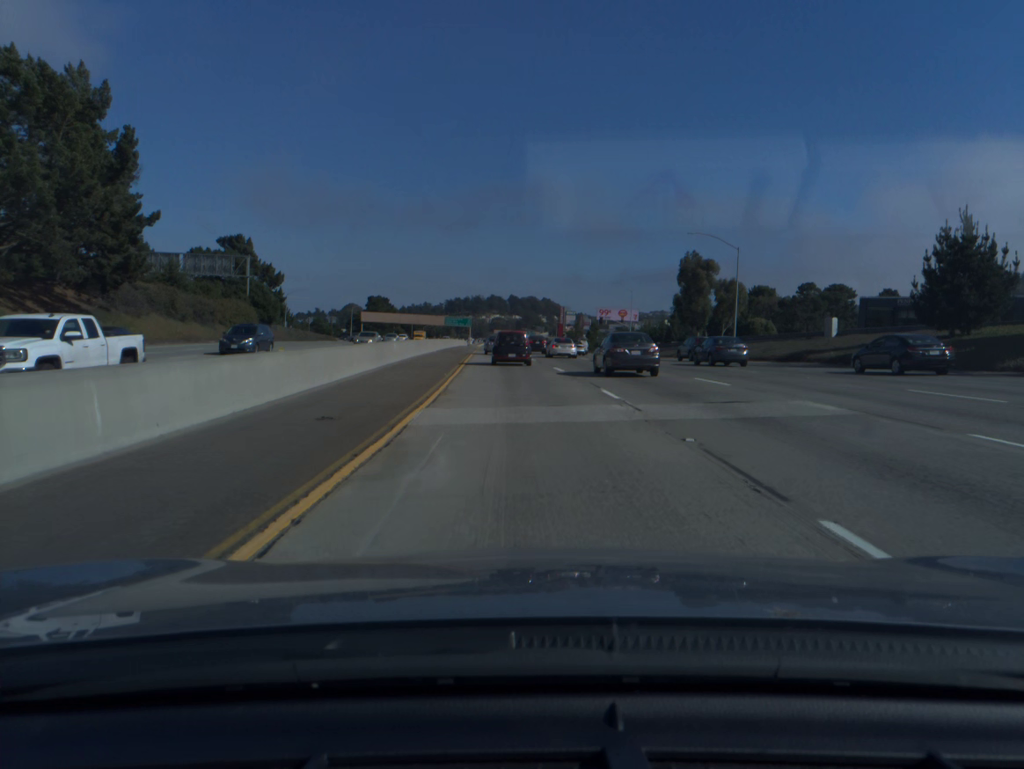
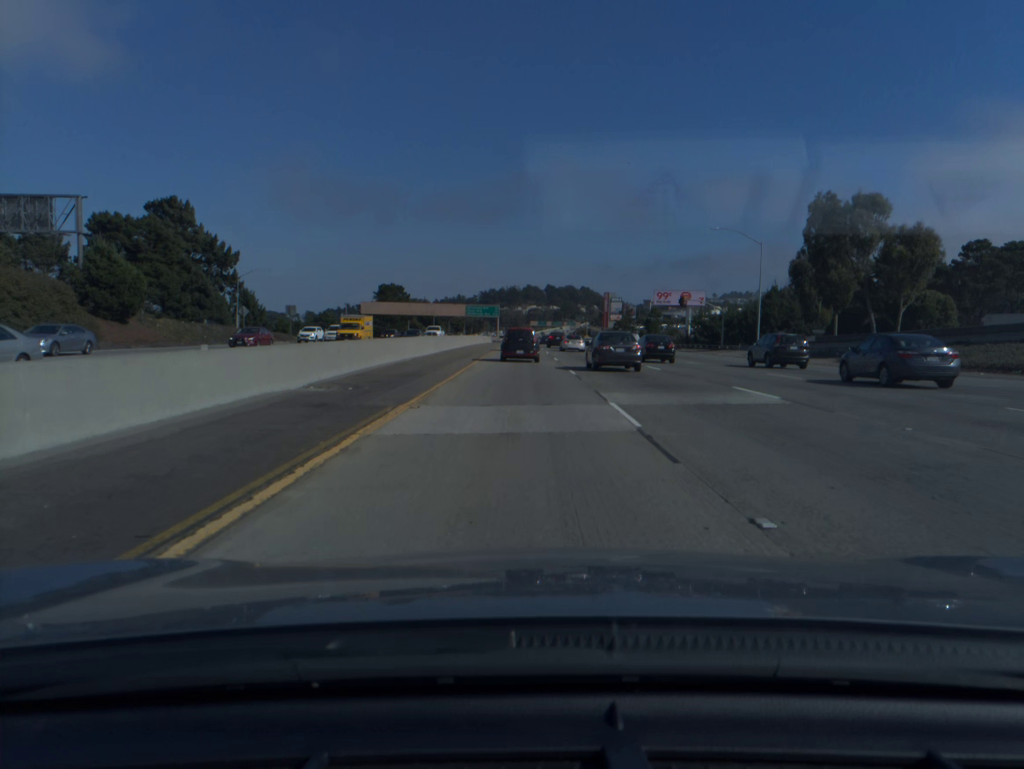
(-1.2, +47.9) m; -3°
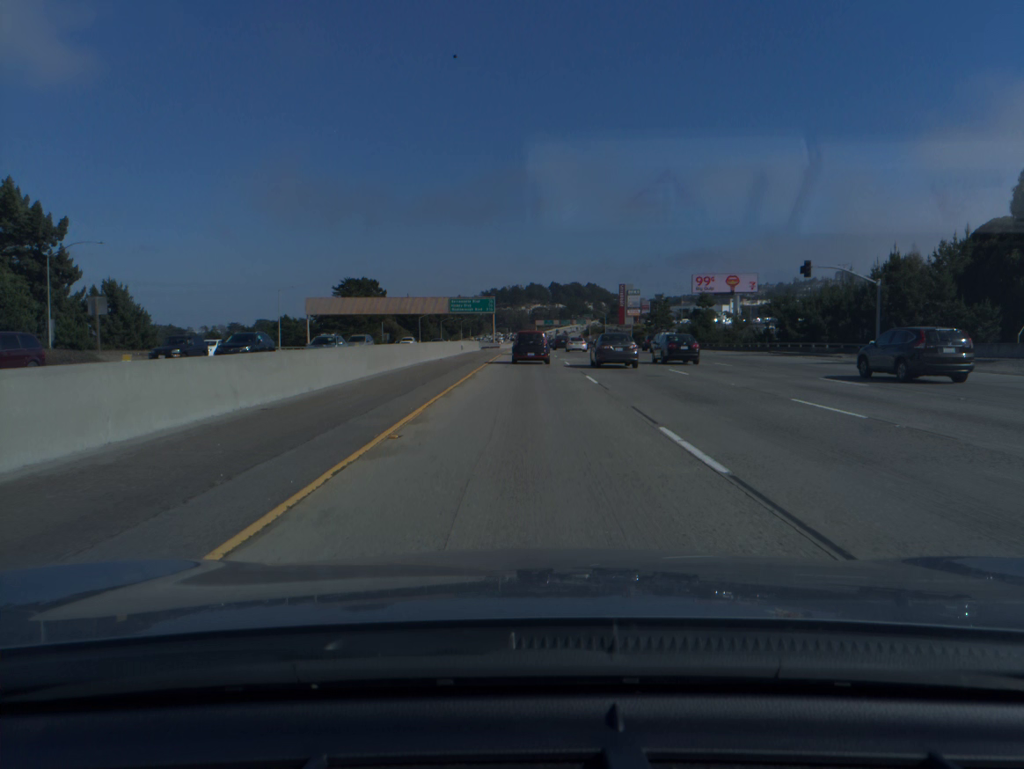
(-0.3, +47.2) m; 0°
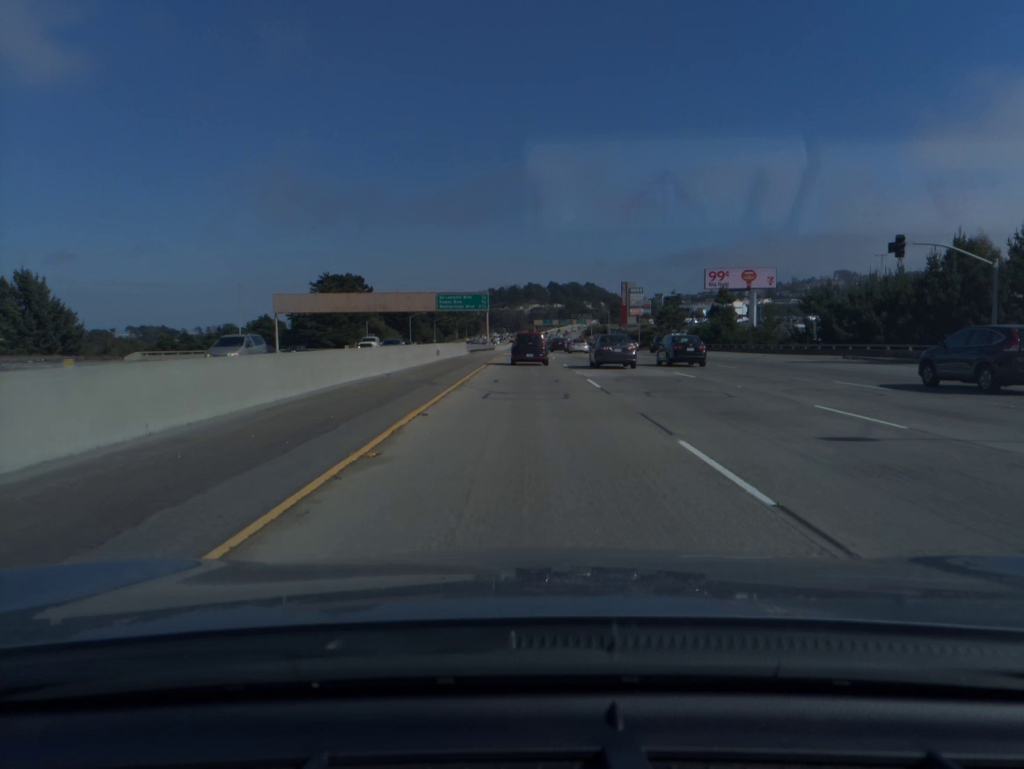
(0.0, +16.1) m; 0°
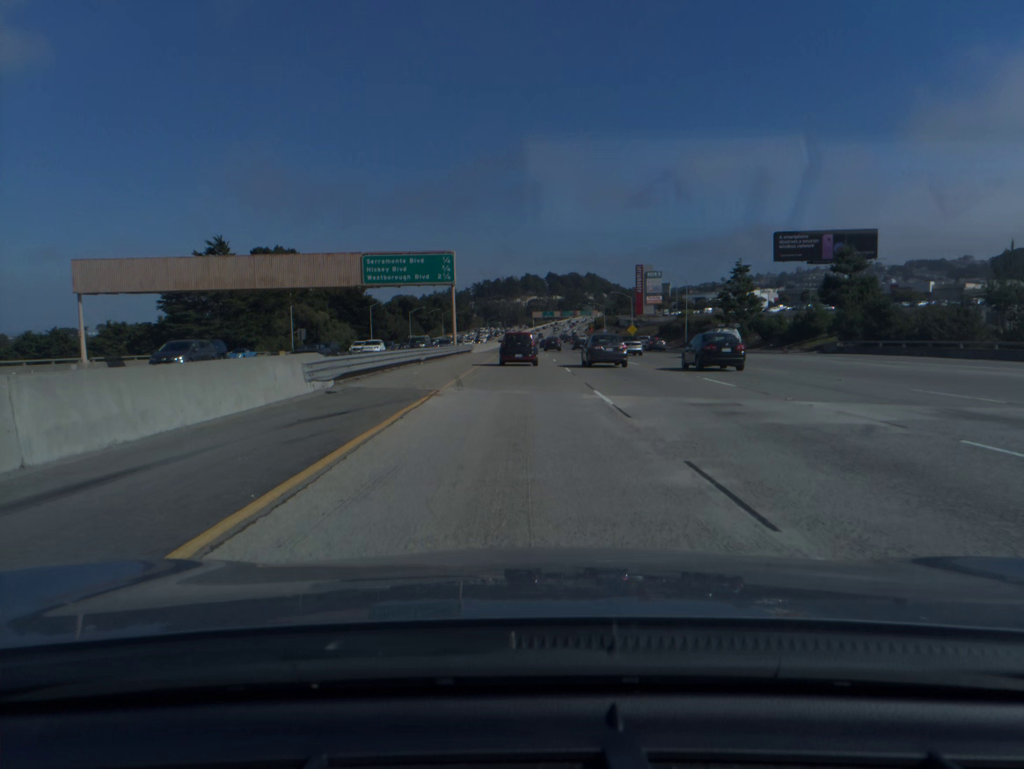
(+0.1, +49.3) m; 0°
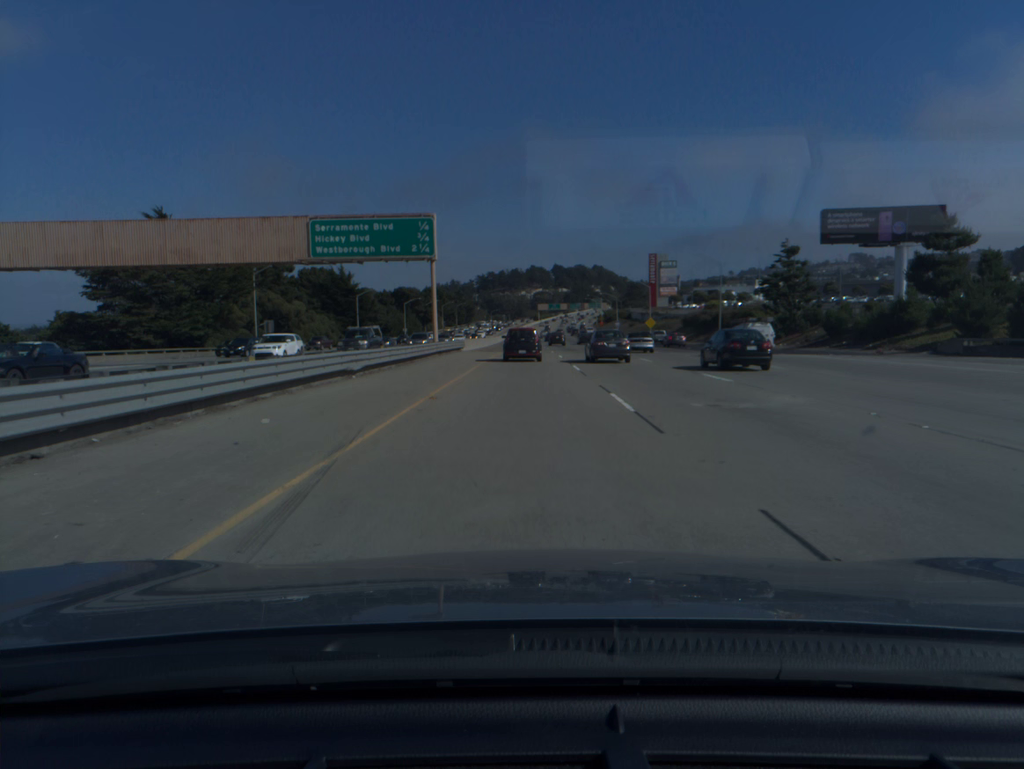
(-0.1, +16.6) m; 0°
